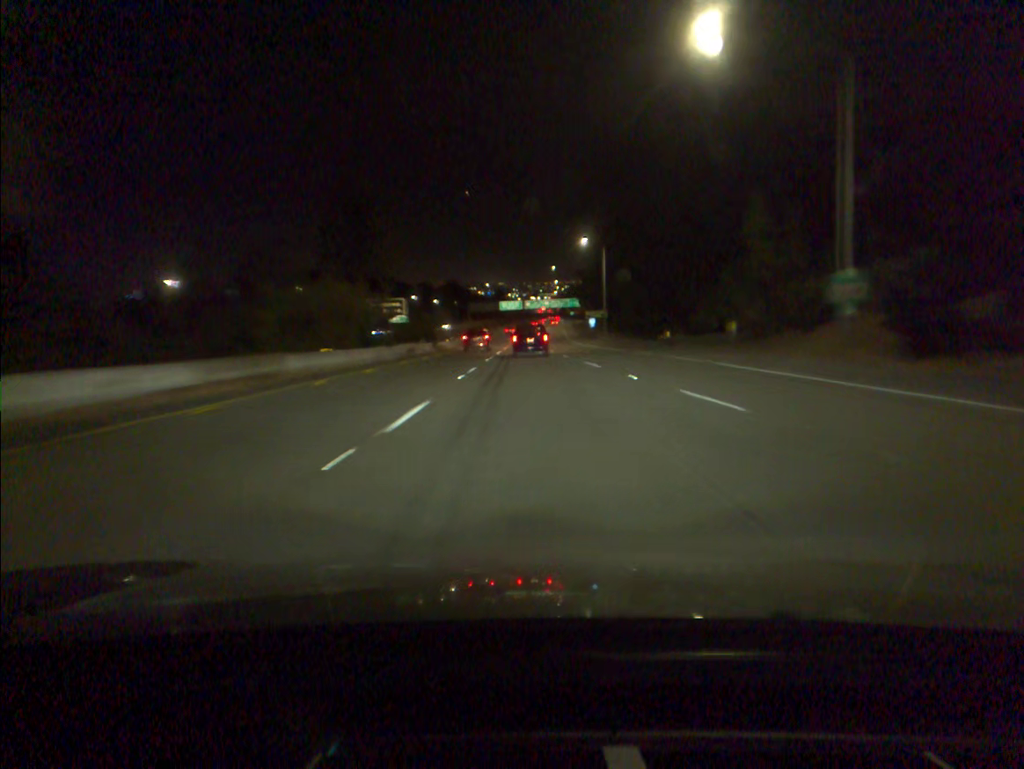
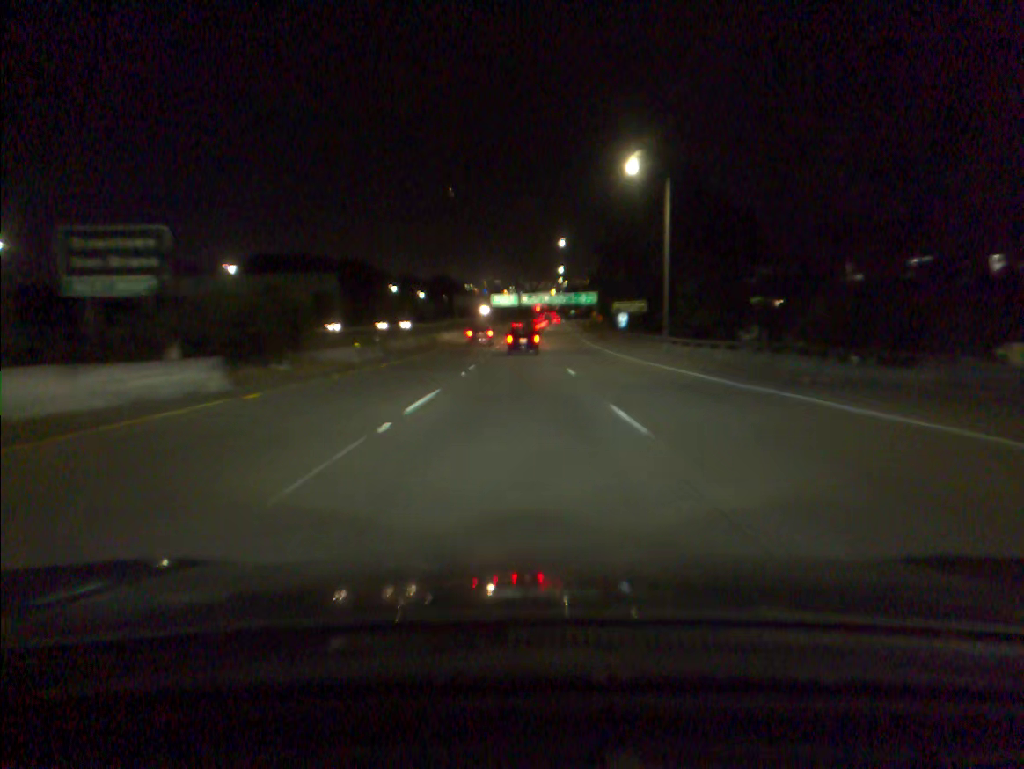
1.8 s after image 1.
(+0.3, +41.9) m; 0°
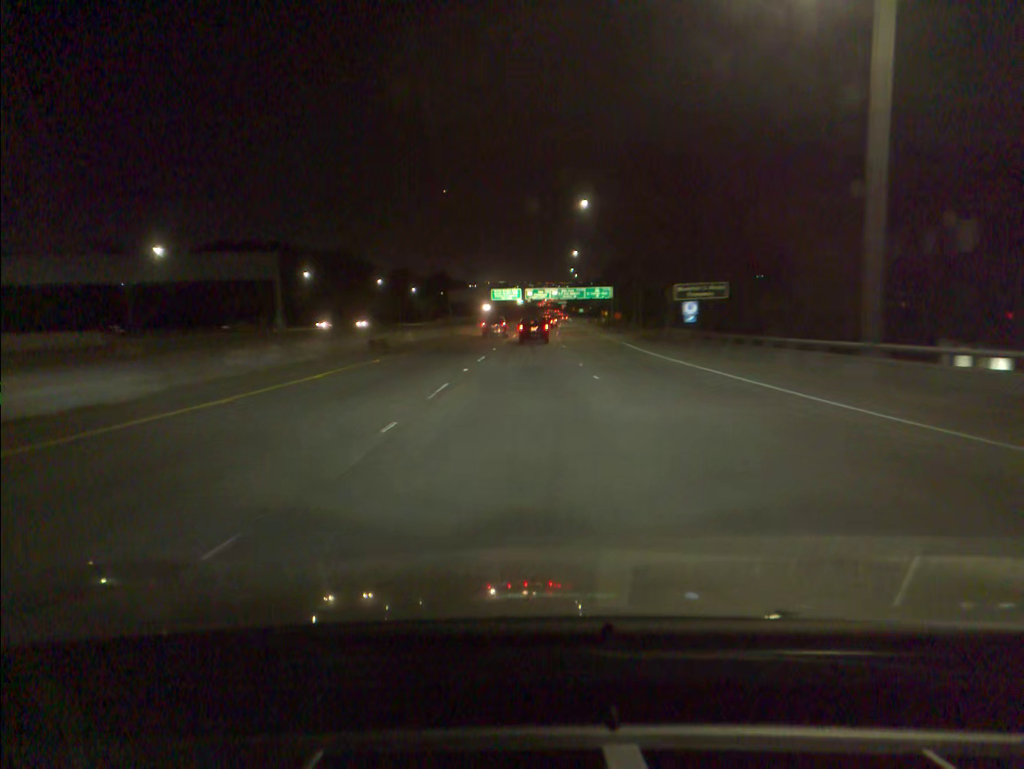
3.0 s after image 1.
(-0.1, +28.5) m; 0°
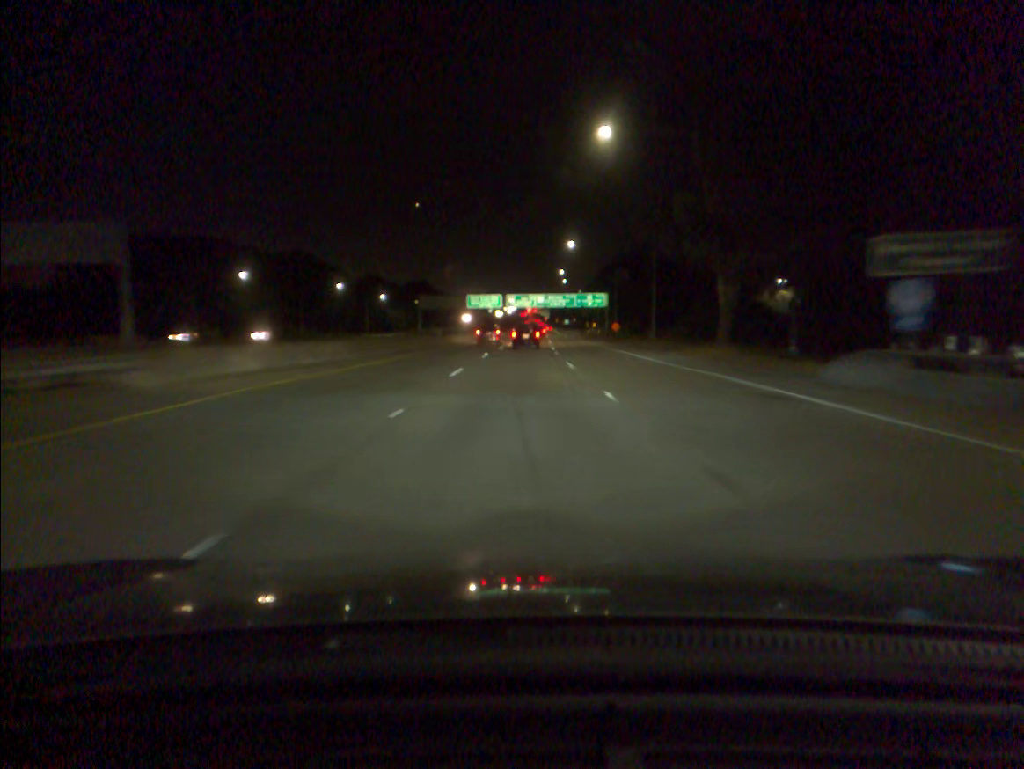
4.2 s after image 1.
(+0.3, +29.1) m; +1°
